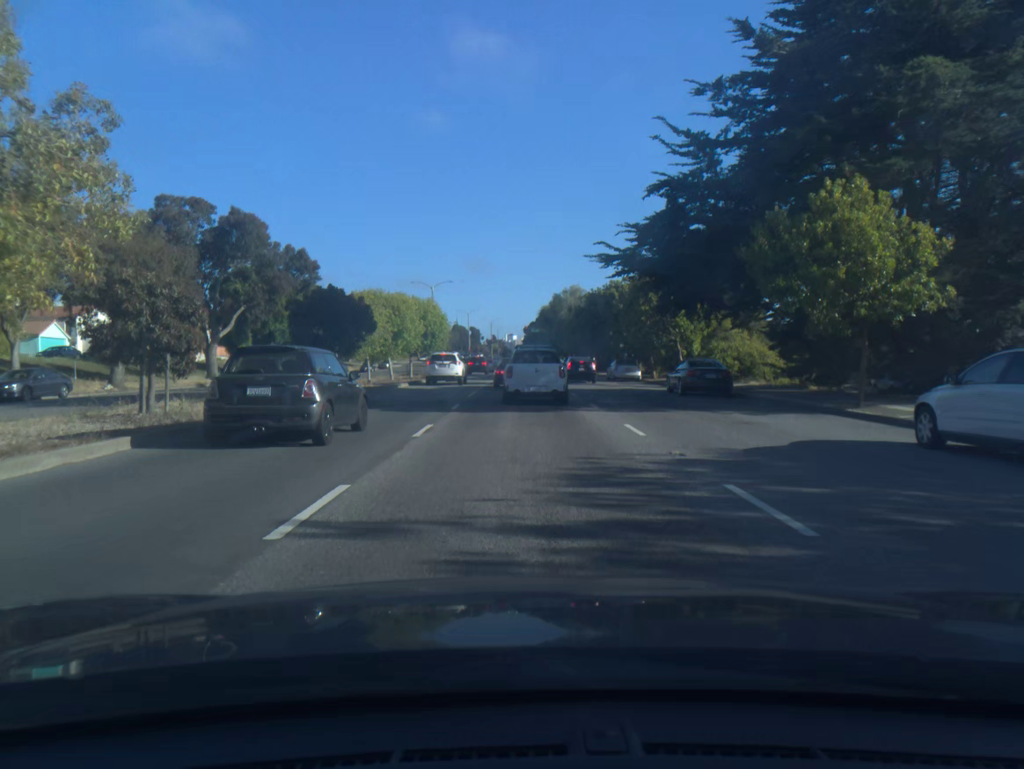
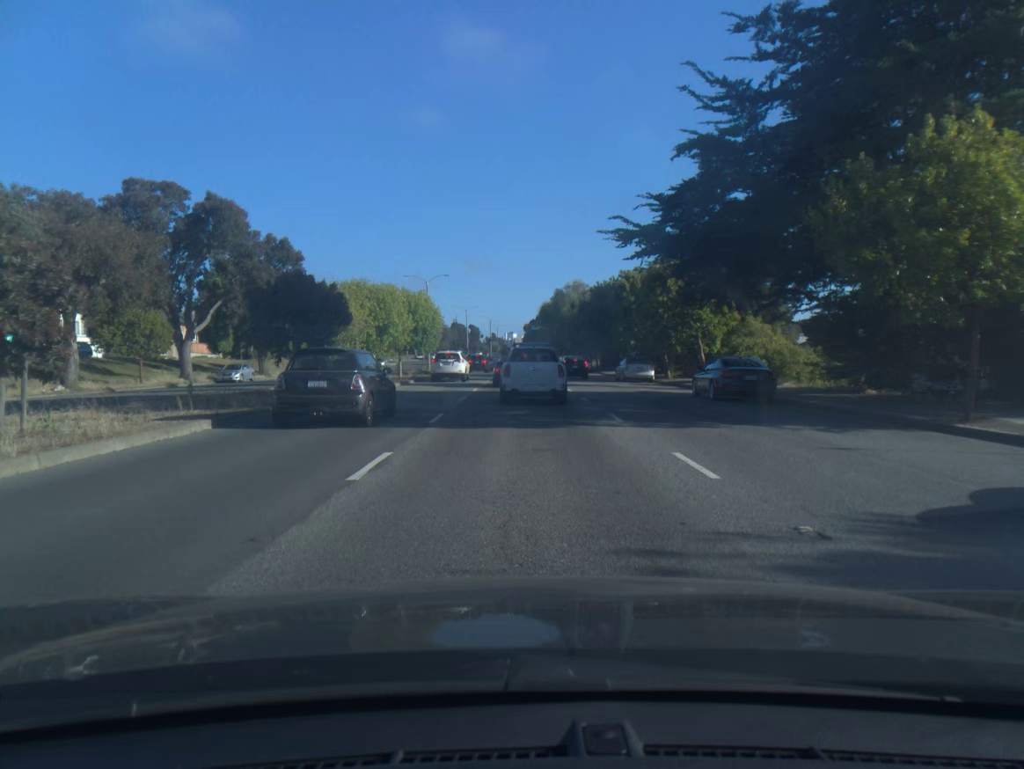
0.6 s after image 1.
(0.0, +4.7) m; 0°
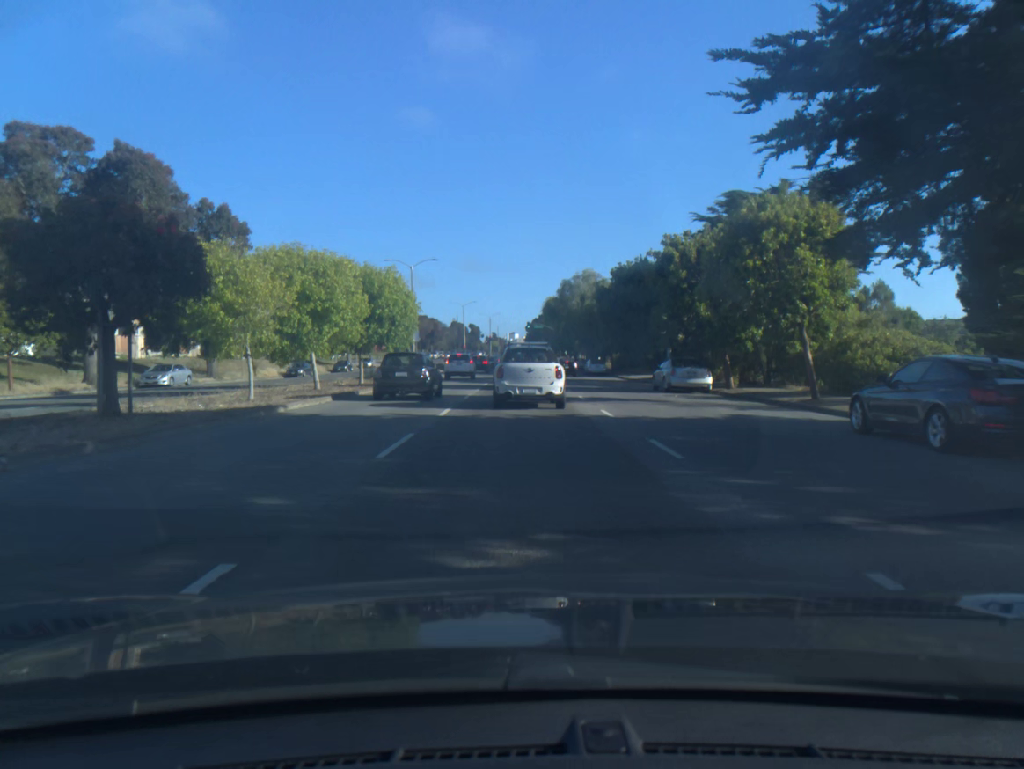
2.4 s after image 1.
(0.0, +12.8) m; 0°
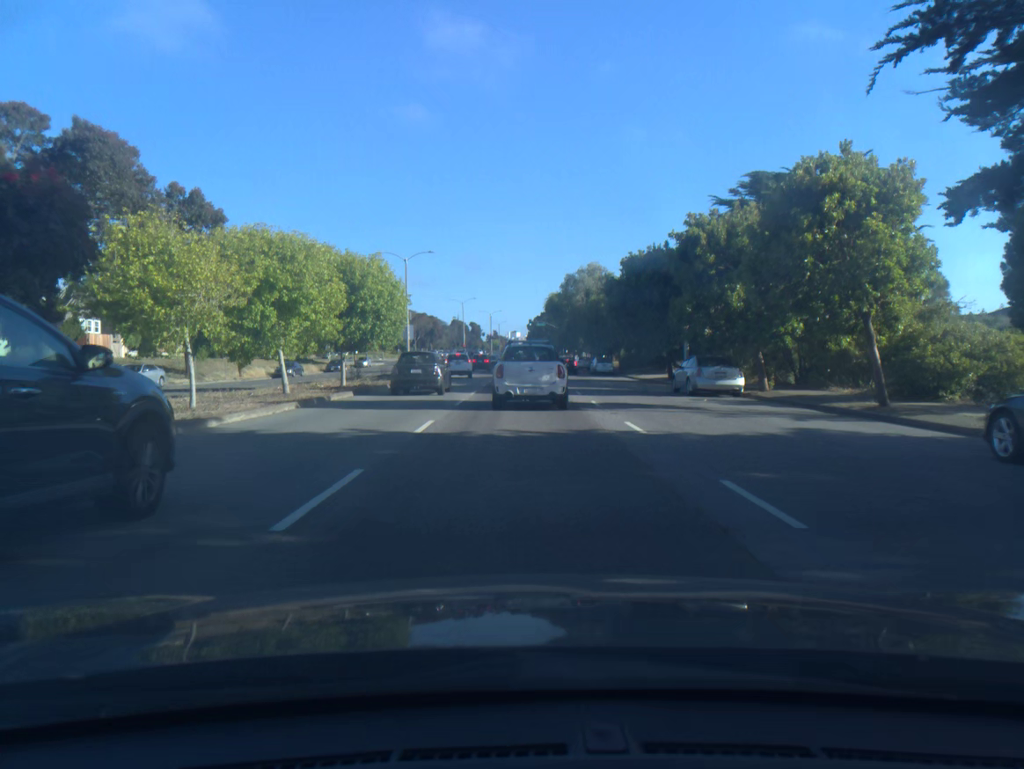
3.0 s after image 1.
(0.0, +4.0) m; 0°
